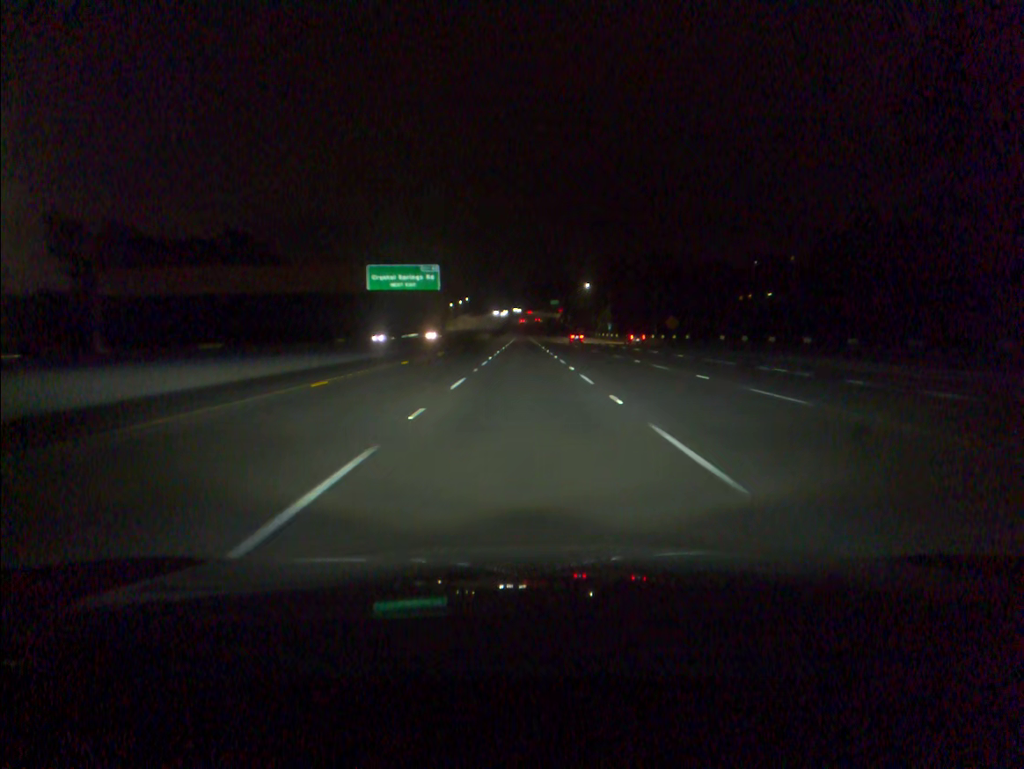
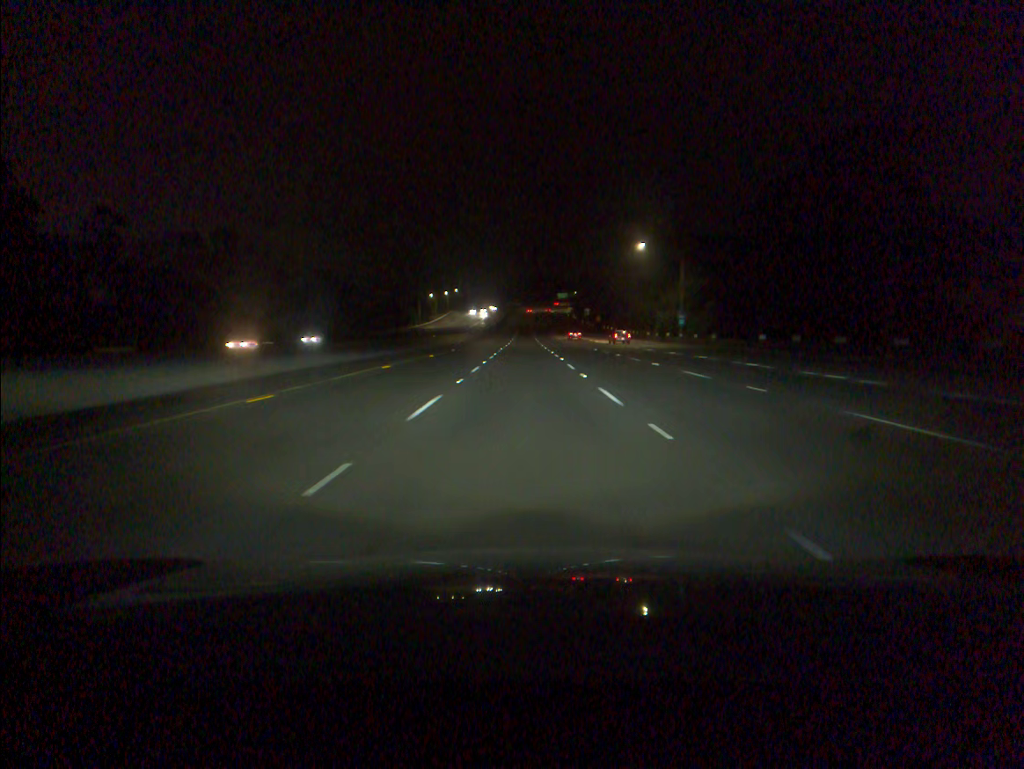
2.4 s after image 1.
(-0.1, +77.4) m; 0°
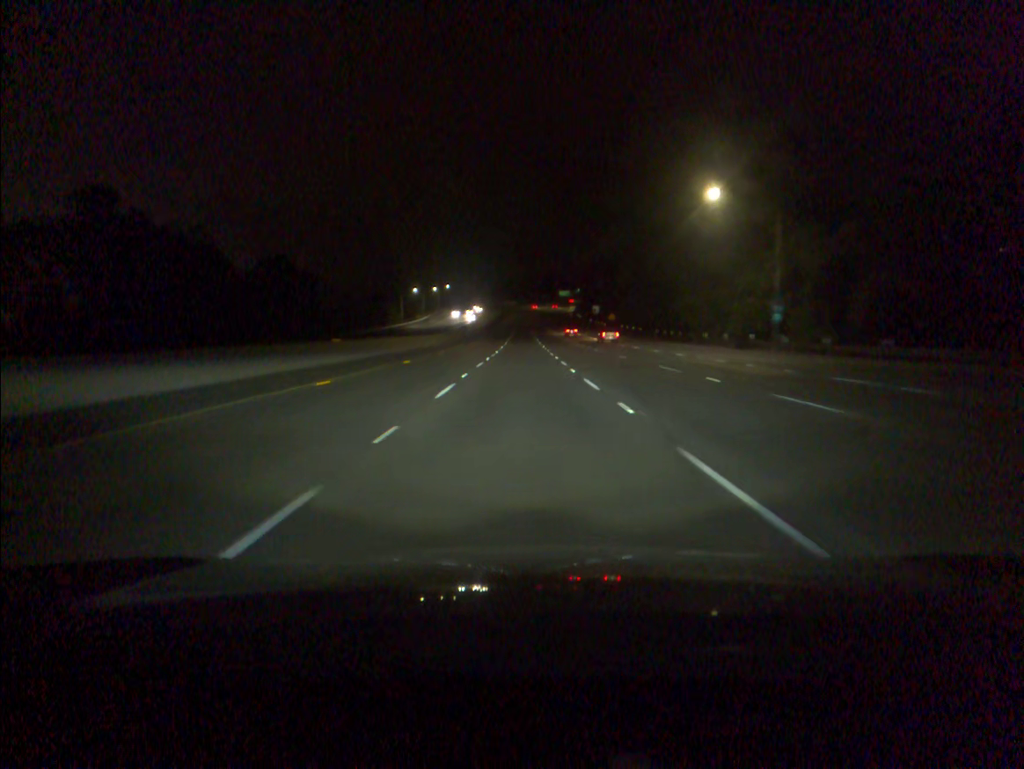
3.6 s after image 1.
(0.0, +38.8) m; 0°
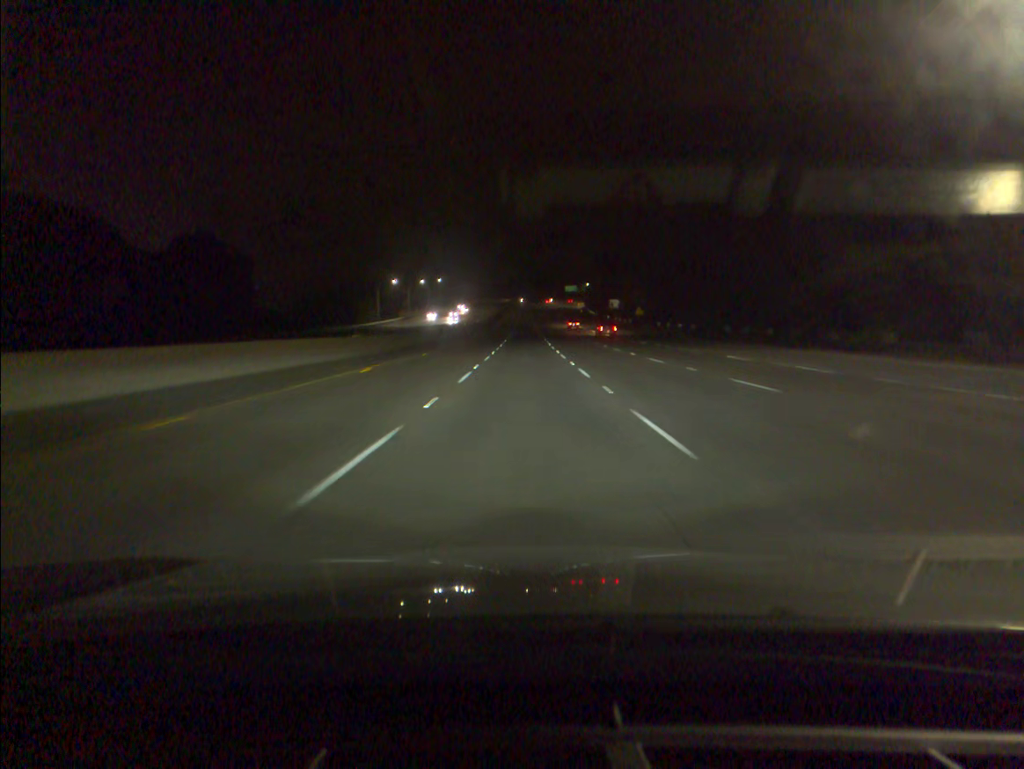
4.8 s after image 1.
(0.0, +38.9) m; 0°
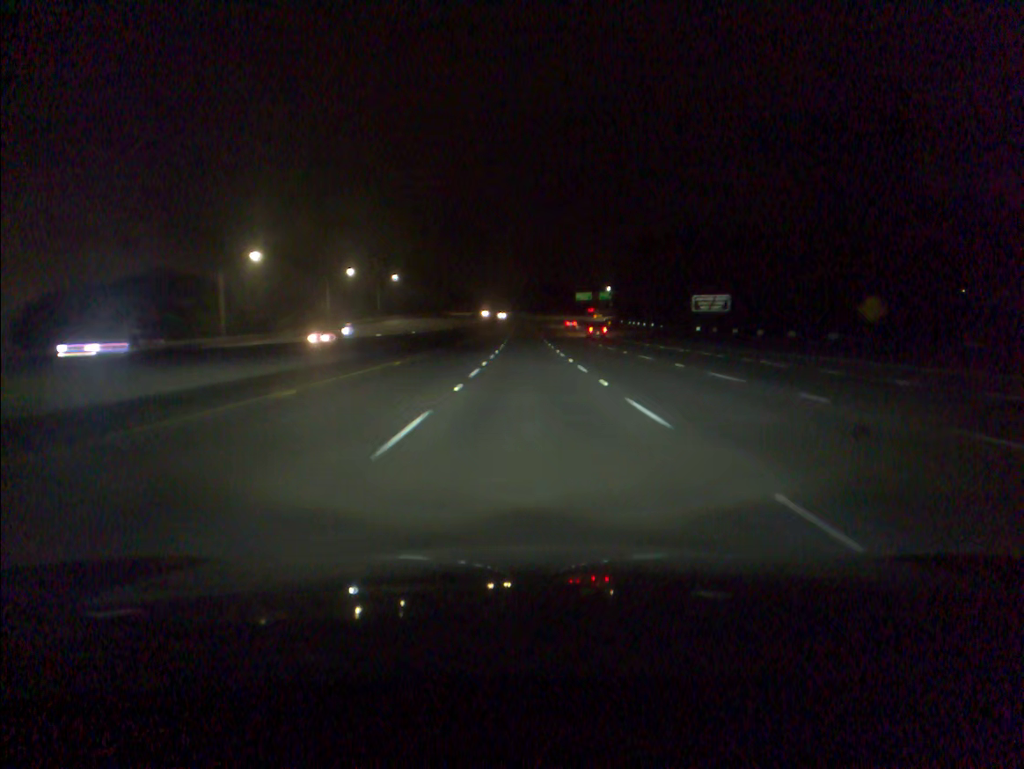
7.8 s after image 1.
(0.0, +97.0) m; 0°
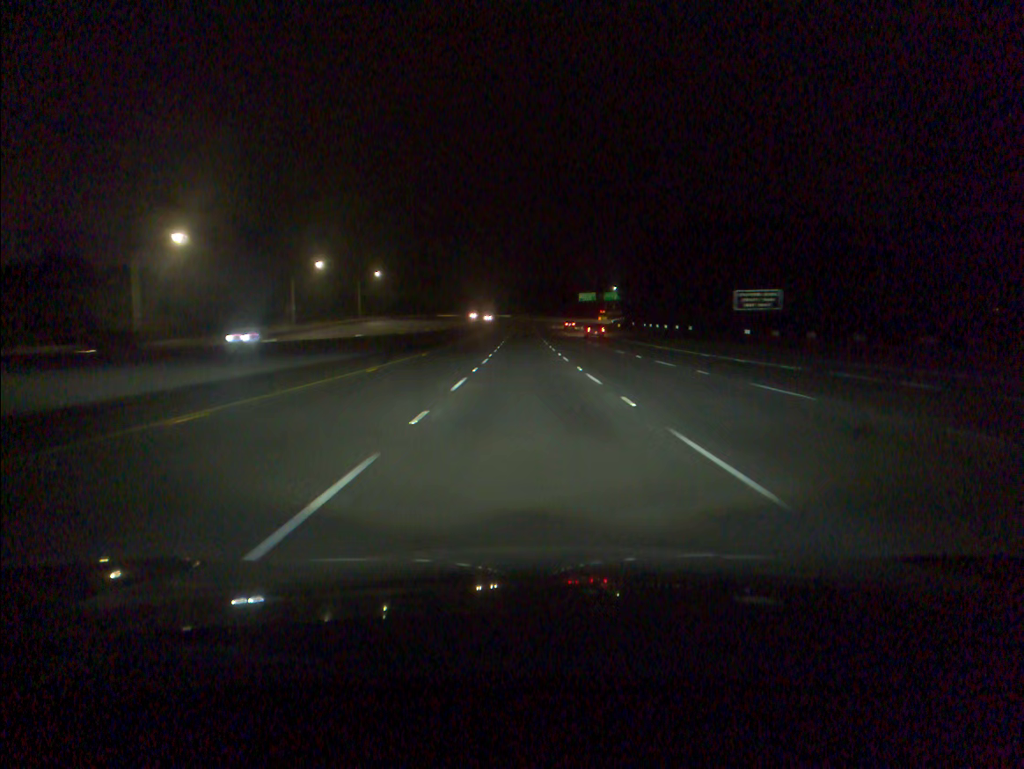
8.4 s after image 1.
(0.0, +19.2) m; 0°
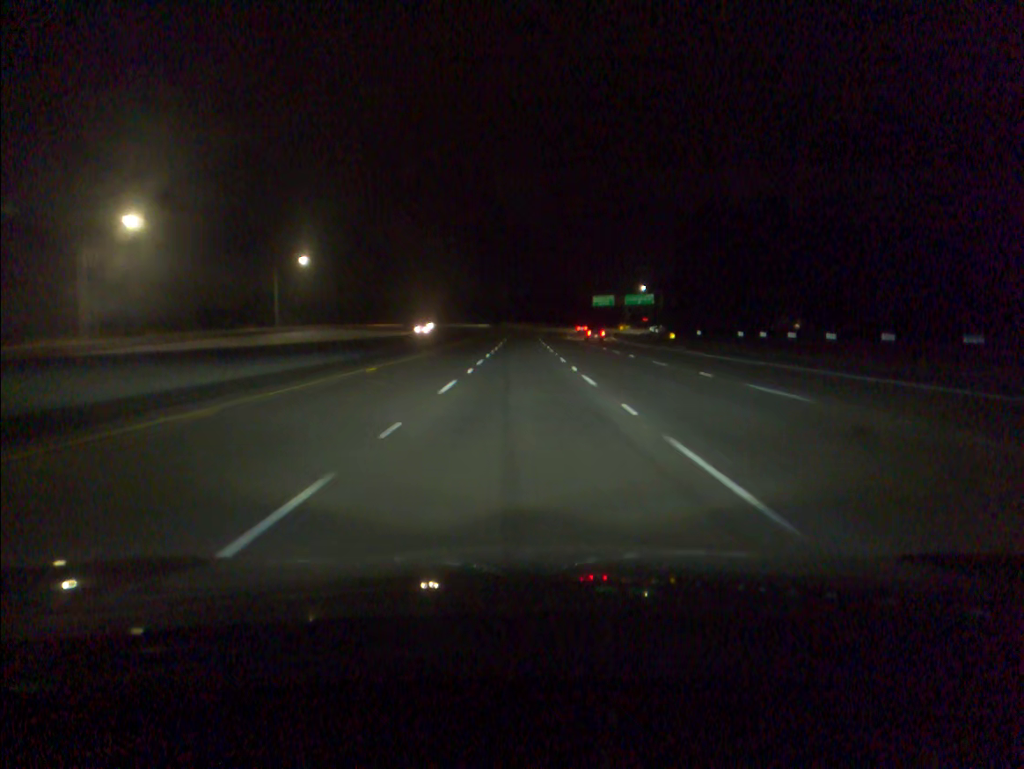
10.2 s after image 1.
(+0.1, +57.7) m; 0°
